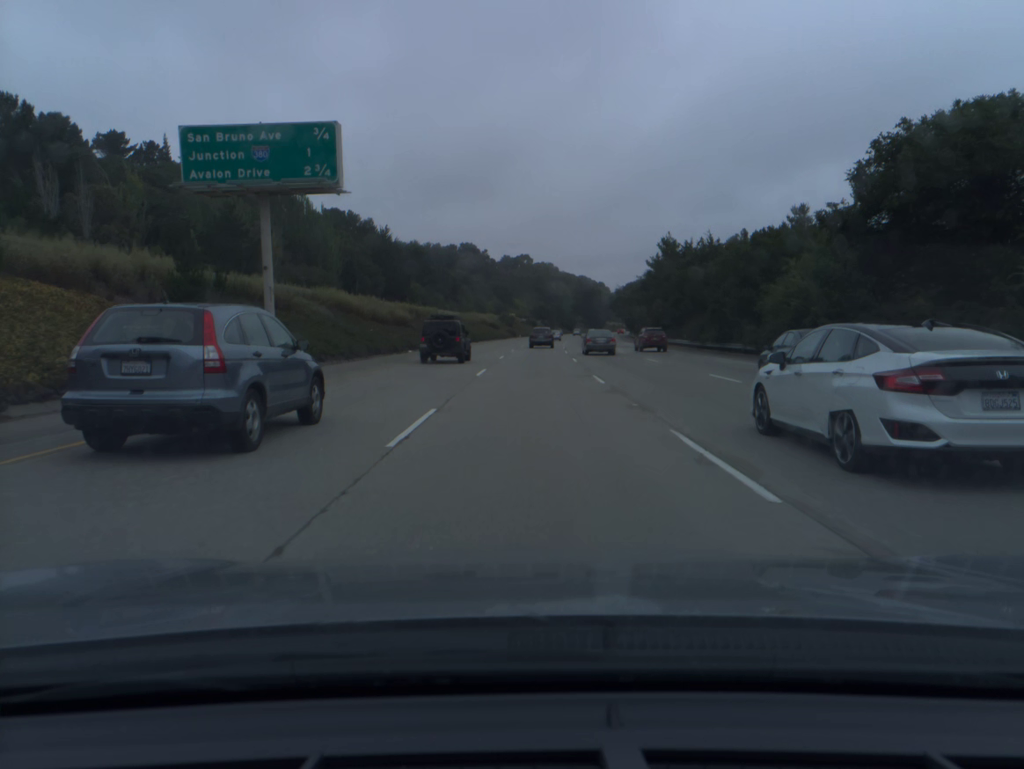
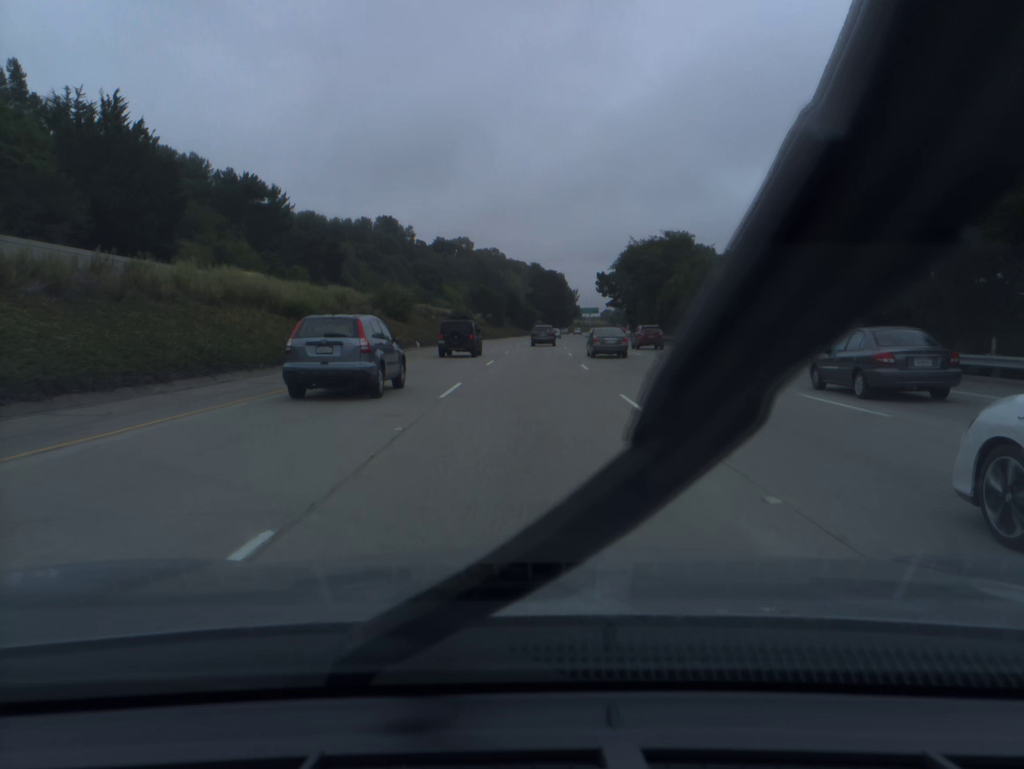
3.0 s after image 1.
(+3.3, +95.8) m; +4°
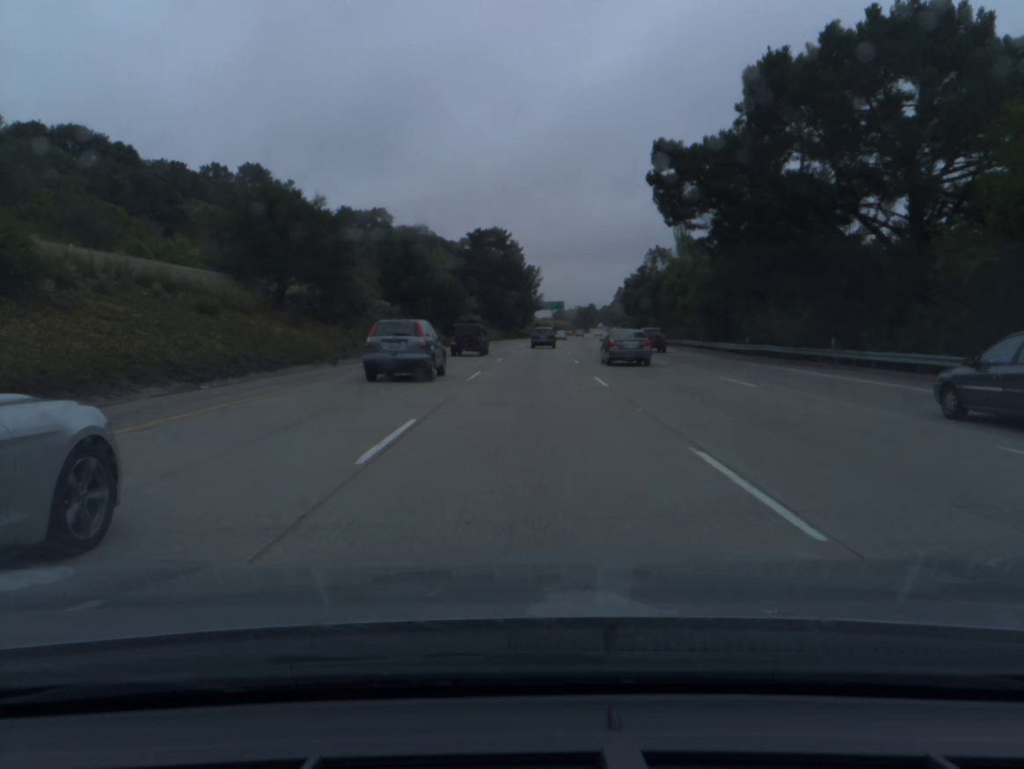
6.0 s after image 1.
(+3.3, +95.2) m; +4°
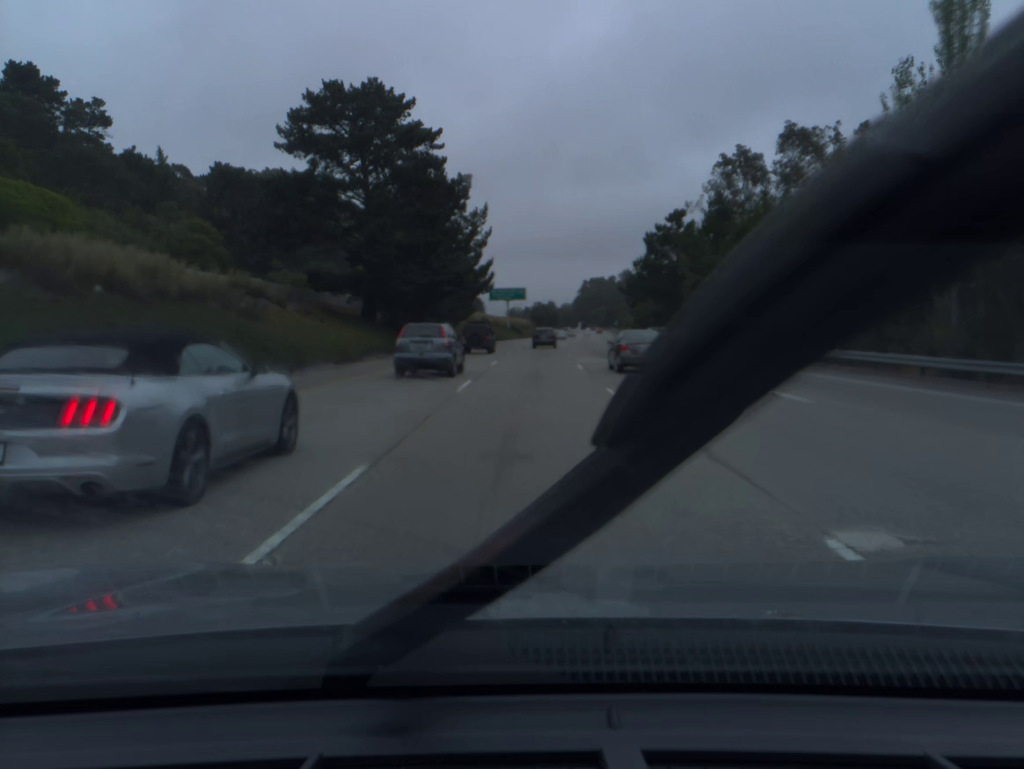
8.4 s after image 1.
(+2.4, +76.8) m; +3°
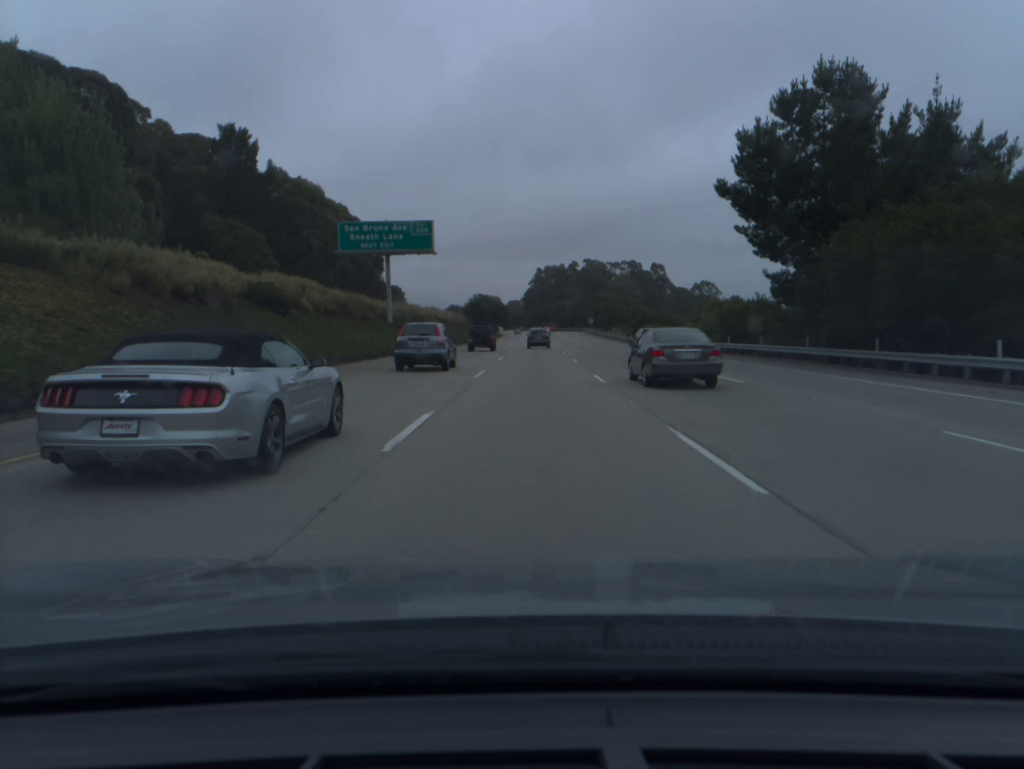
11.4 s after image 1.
(+3.4, +97.0) m; +4°
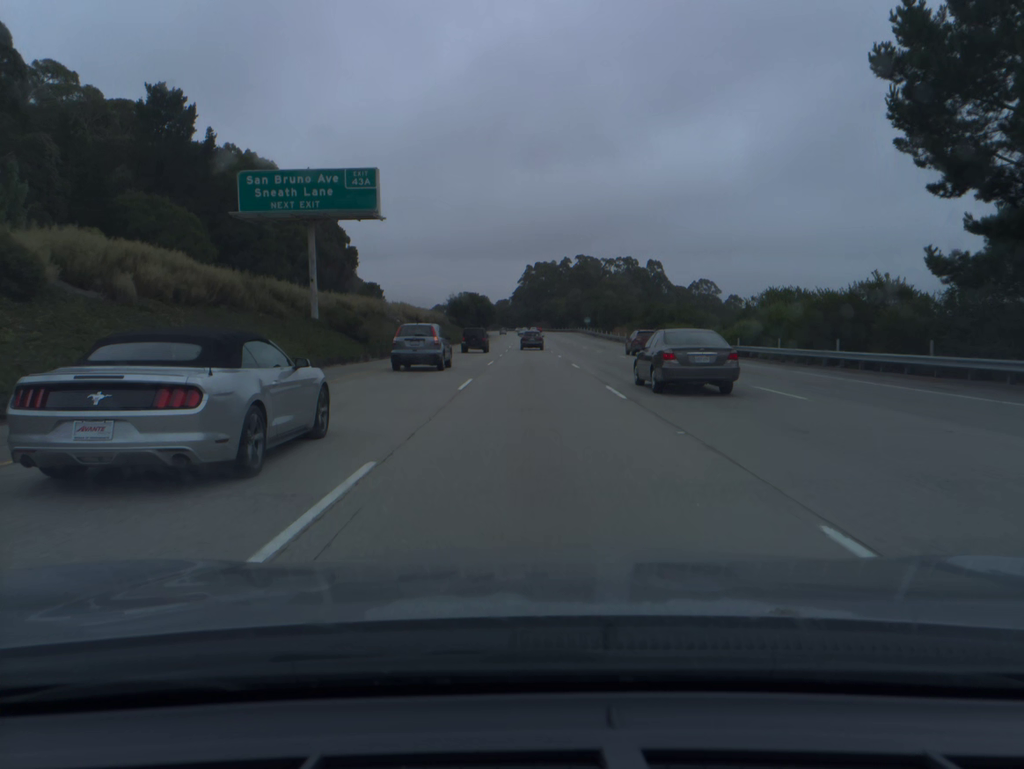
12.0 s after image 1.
(+0.1, +19.6) m; +1°
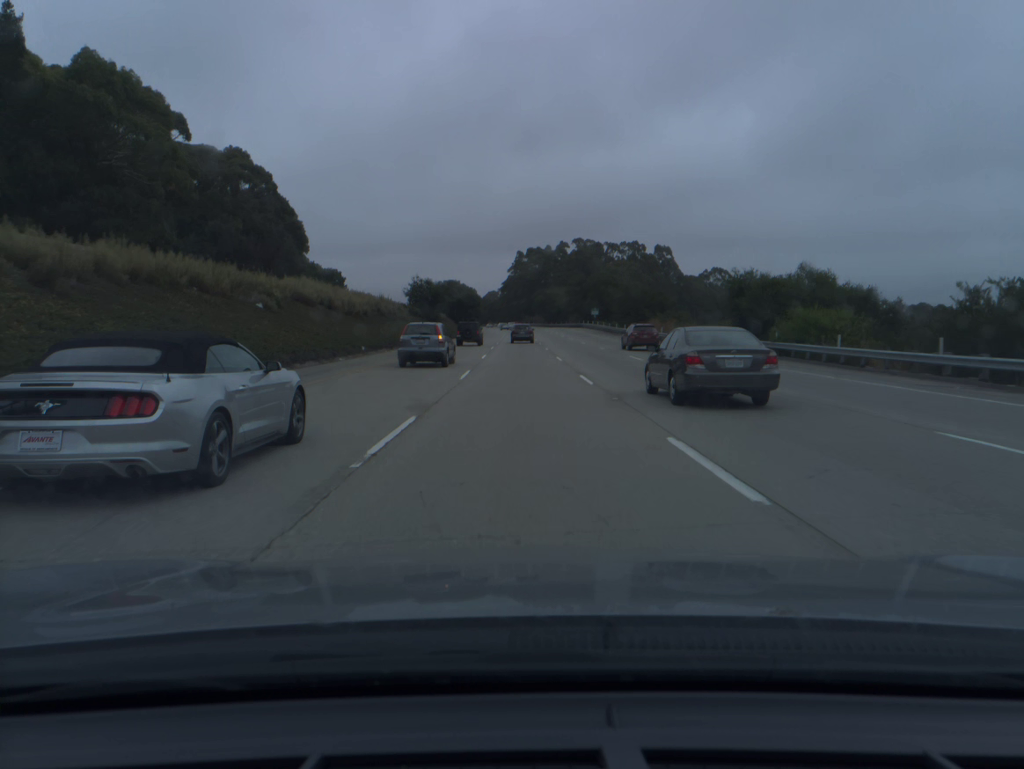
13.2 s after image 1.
(+0.3, +39.2) m; +1°
